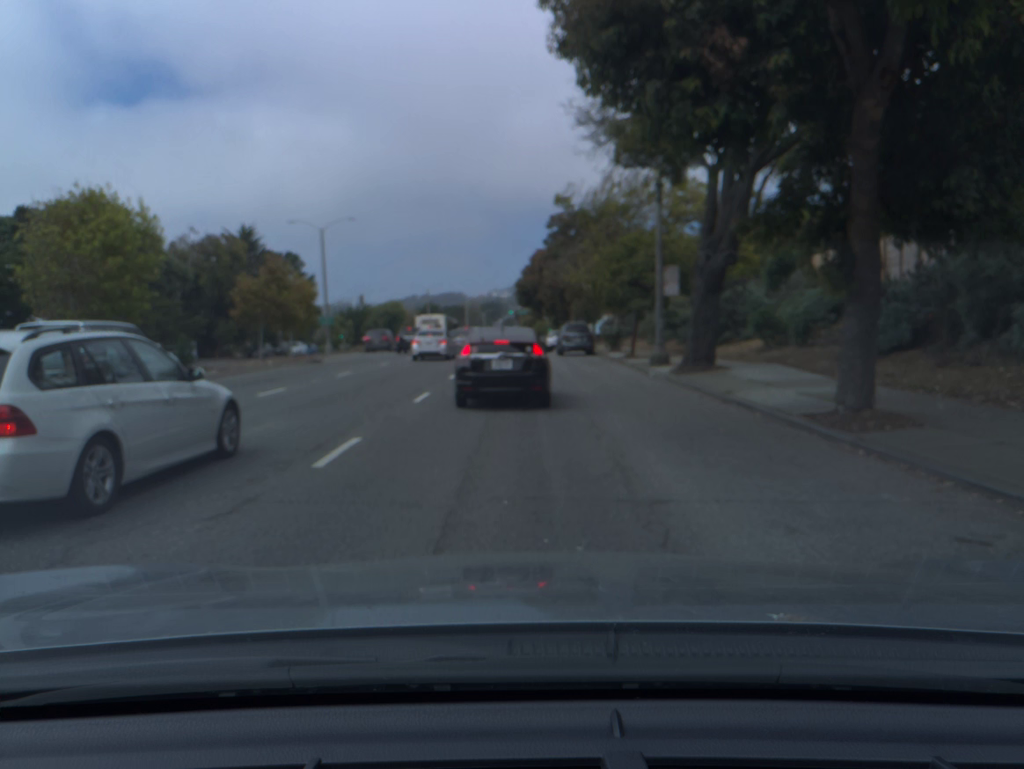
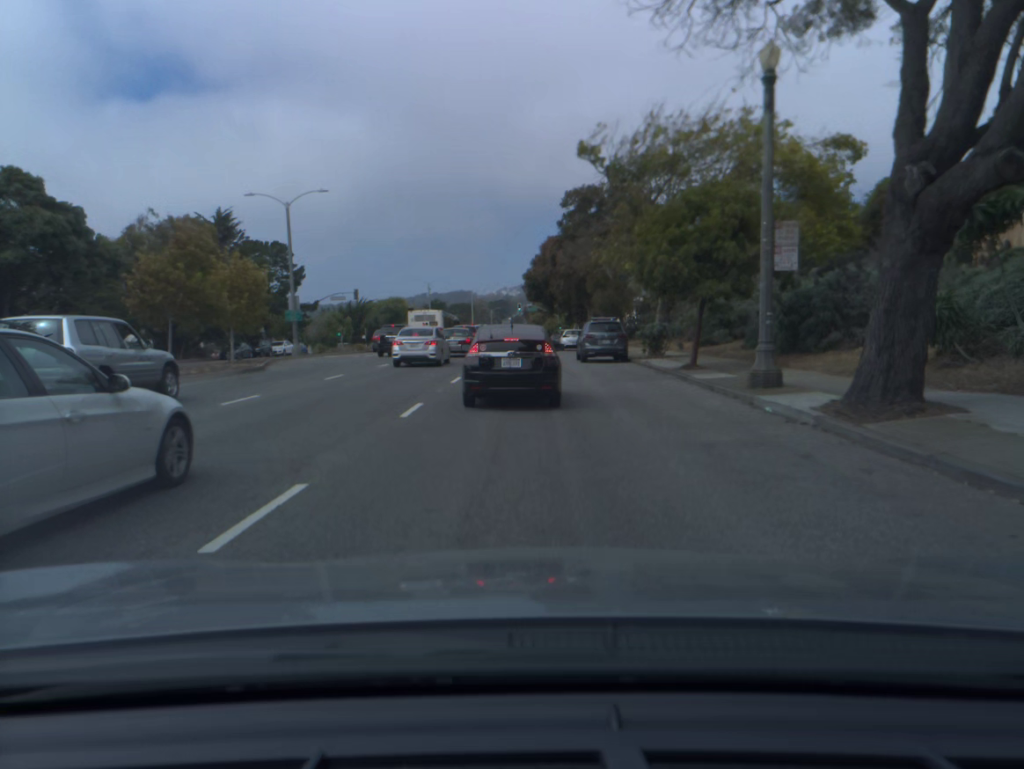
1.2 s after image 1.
(-0.1, +10.8) m; -1°
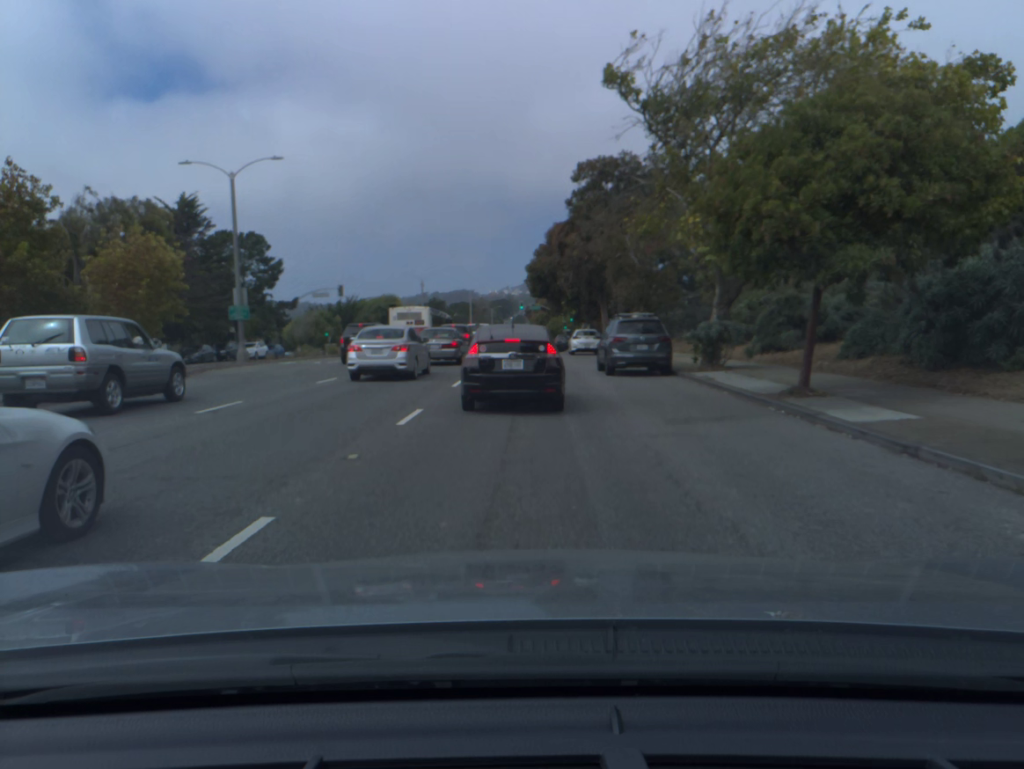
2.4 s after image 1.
(0.0, +8.6) m; 0°
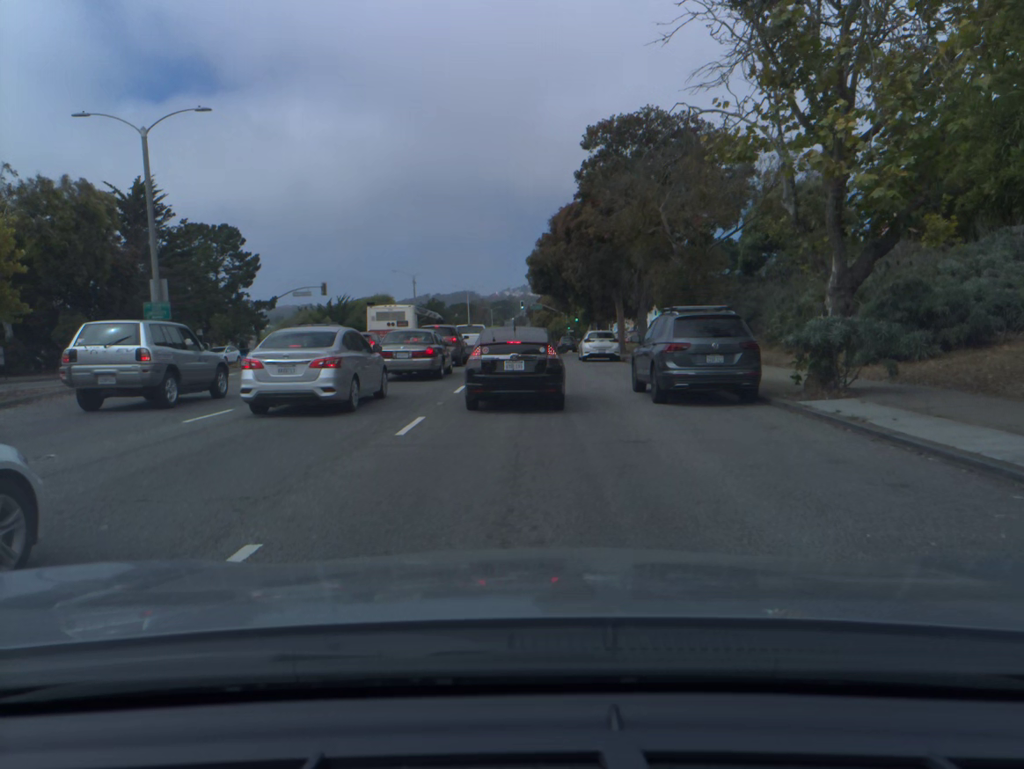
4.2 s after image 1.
(0.0, +8.4) m; 0°
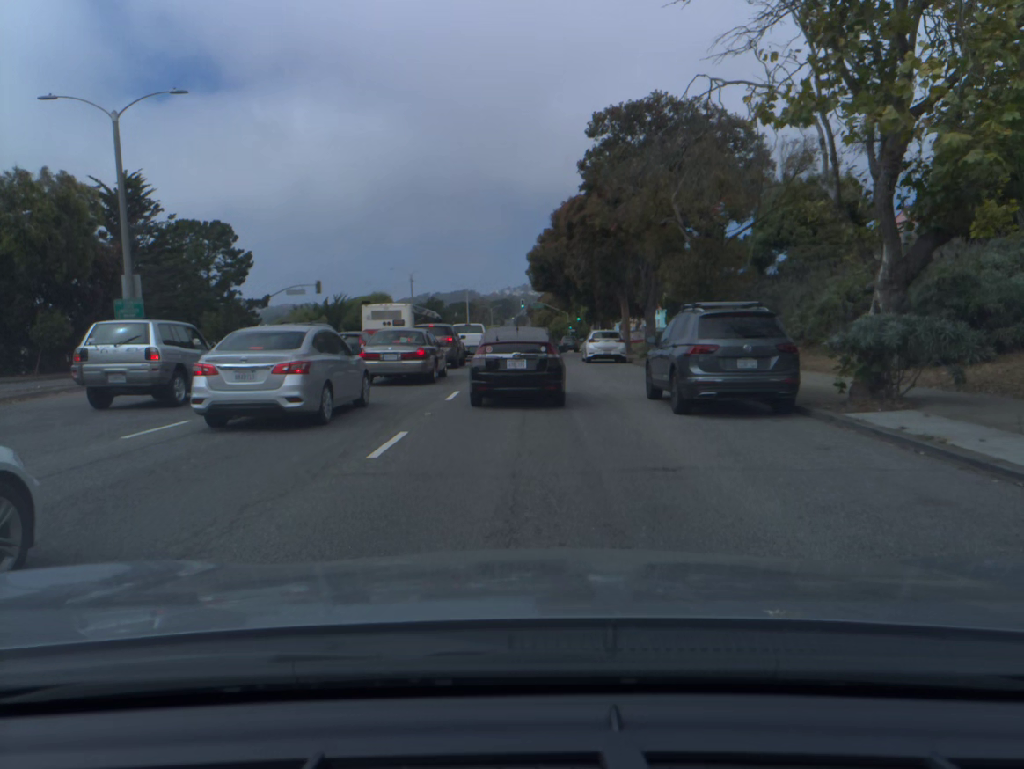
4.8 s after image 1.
(0.0, +1.9) m; 0°
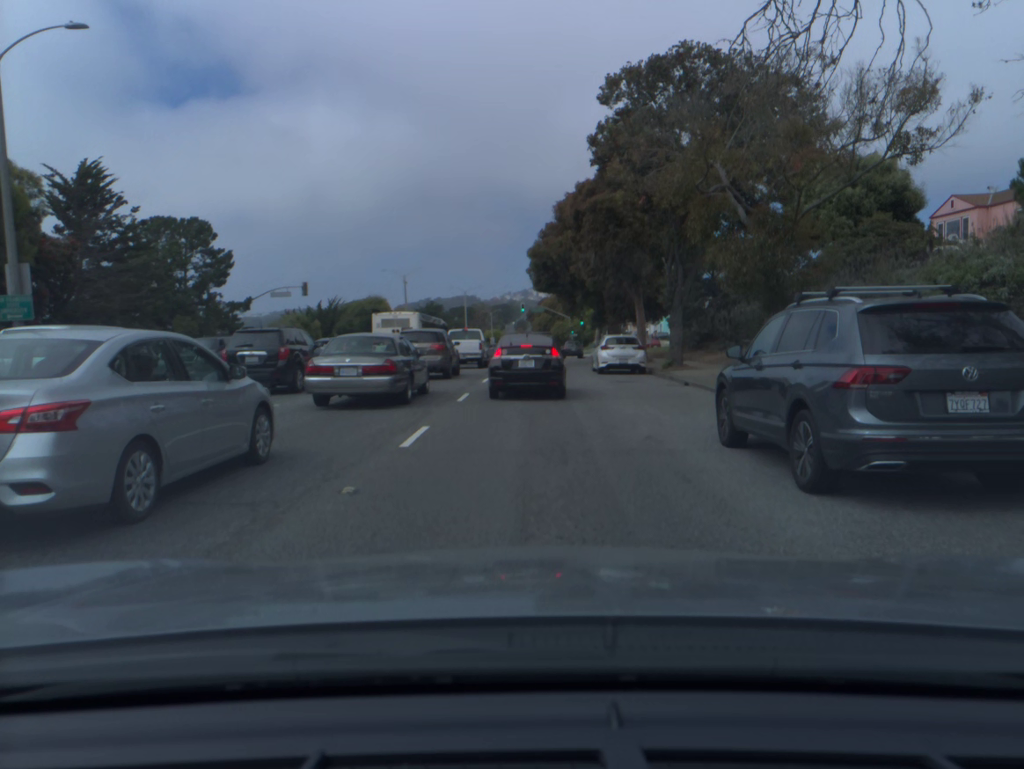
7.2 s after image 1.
(0.0, +5.9) m; 0°
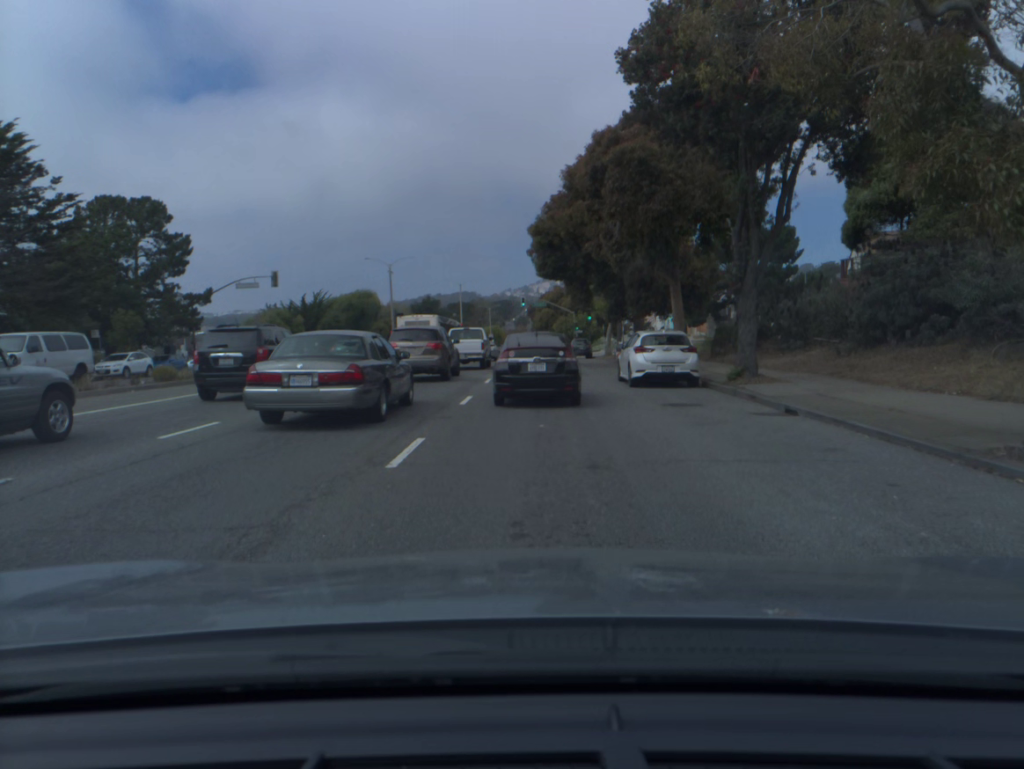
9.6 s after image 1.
(-0.1, +8.4) m; -1°
